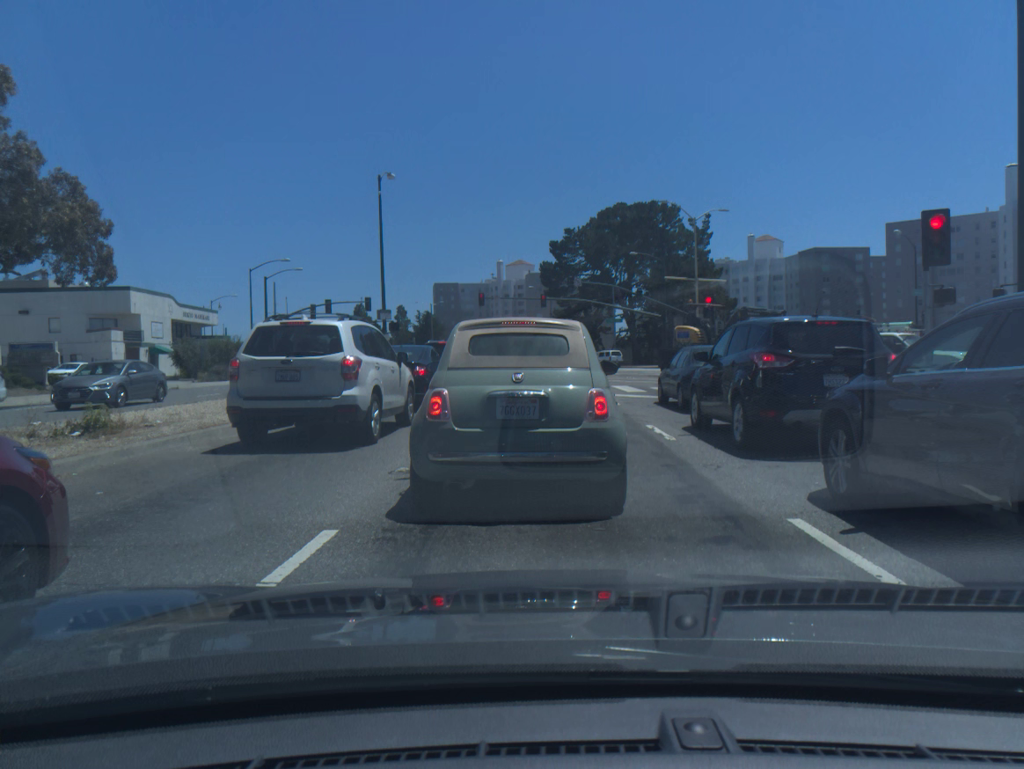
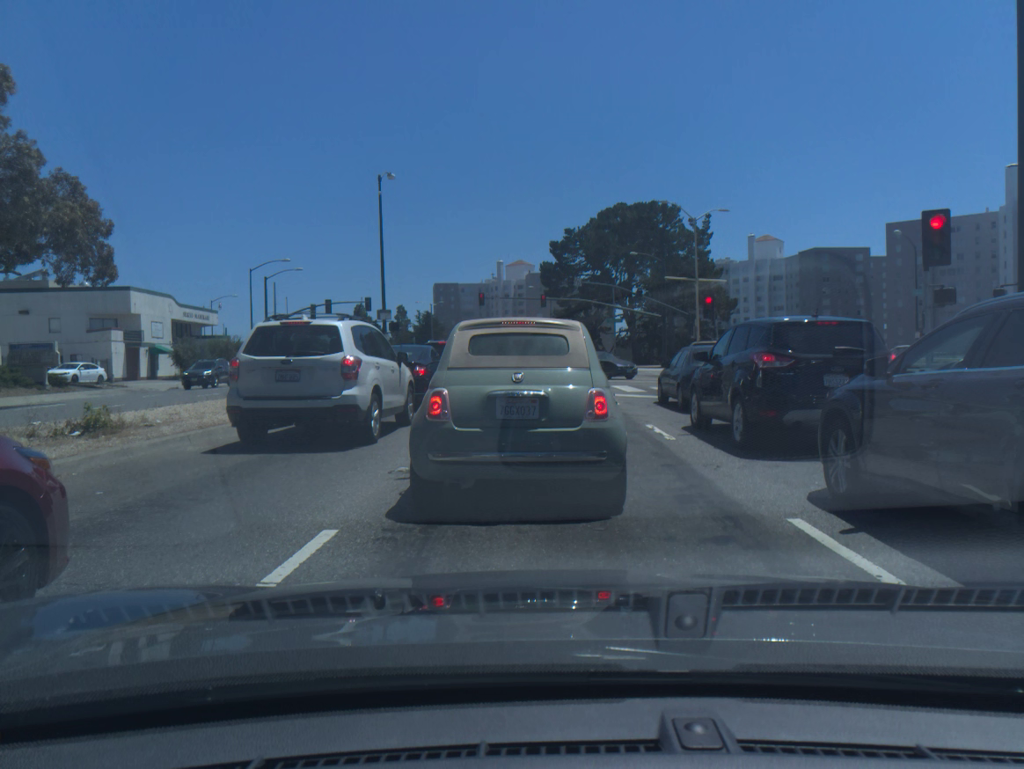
(+0.1, 0.0) m; 0°
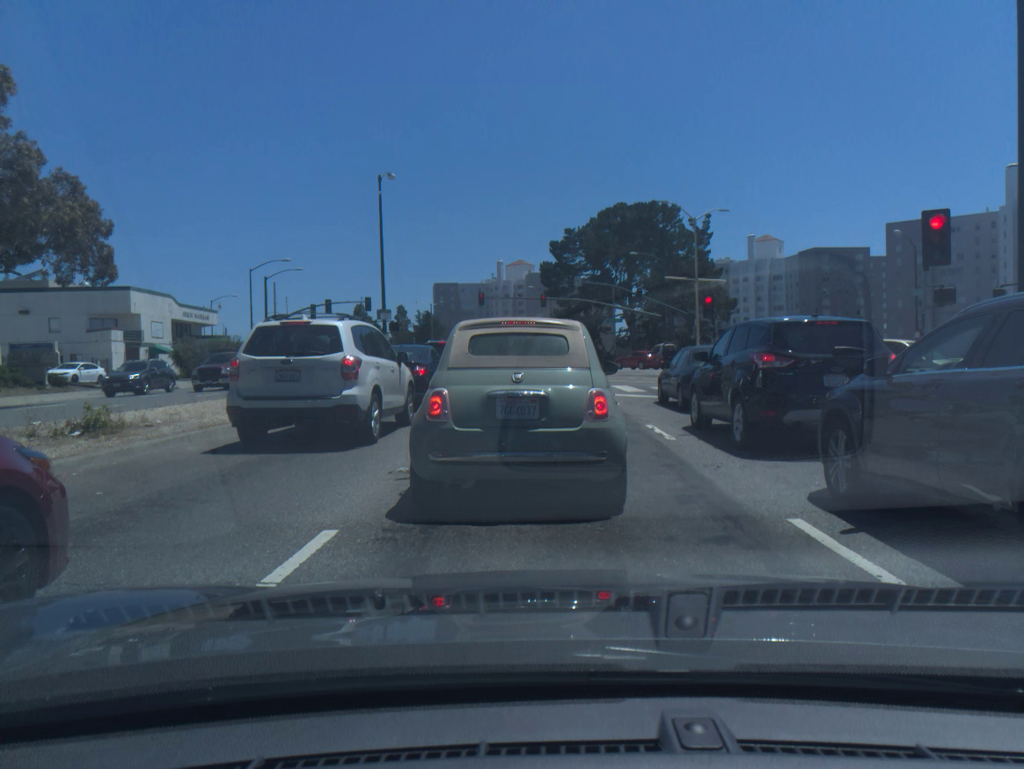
(0.0, 0.0) m; 0°
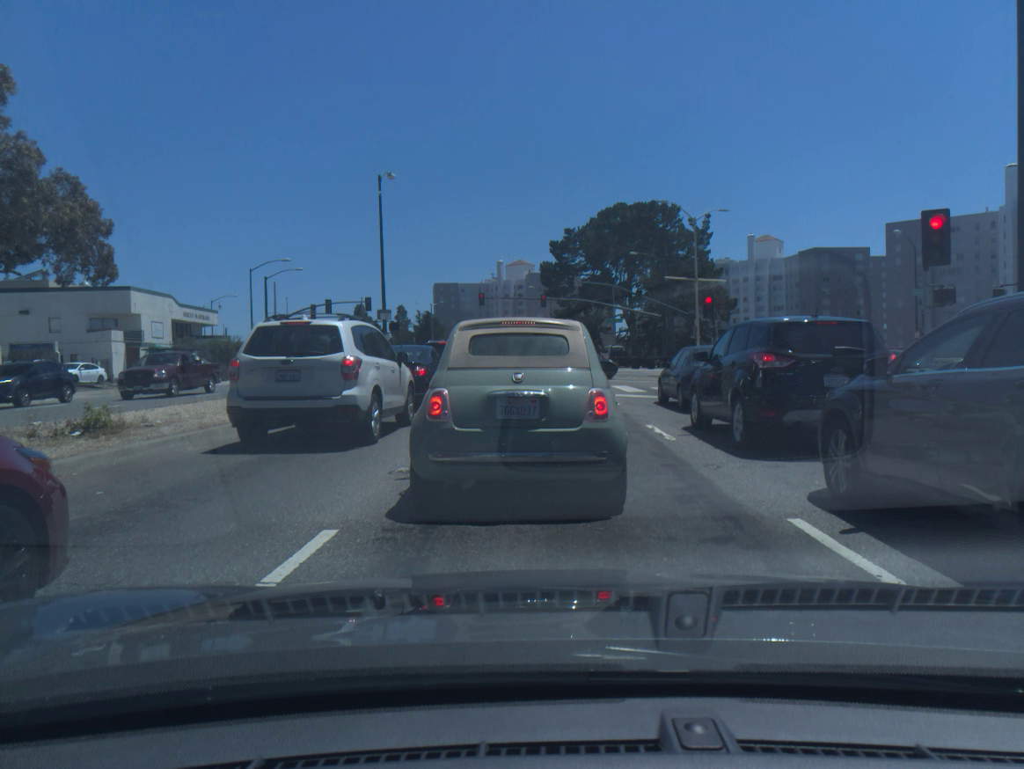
(0.0, 0.0) m; 0°
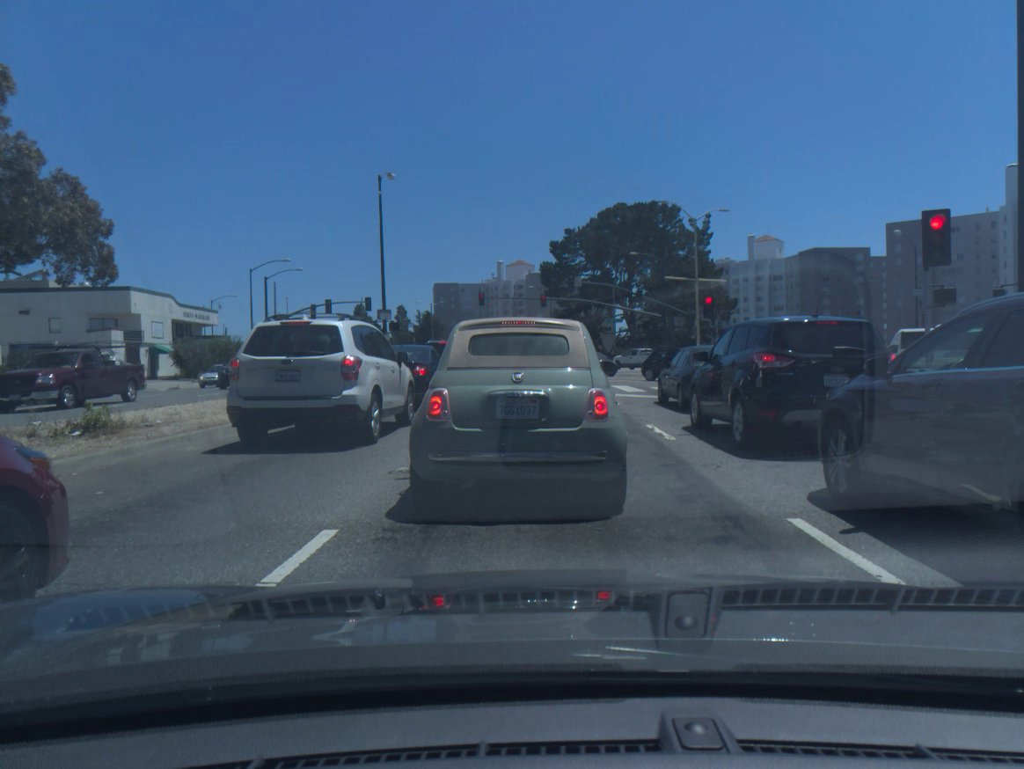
(0.0, 0.0) m; 0°
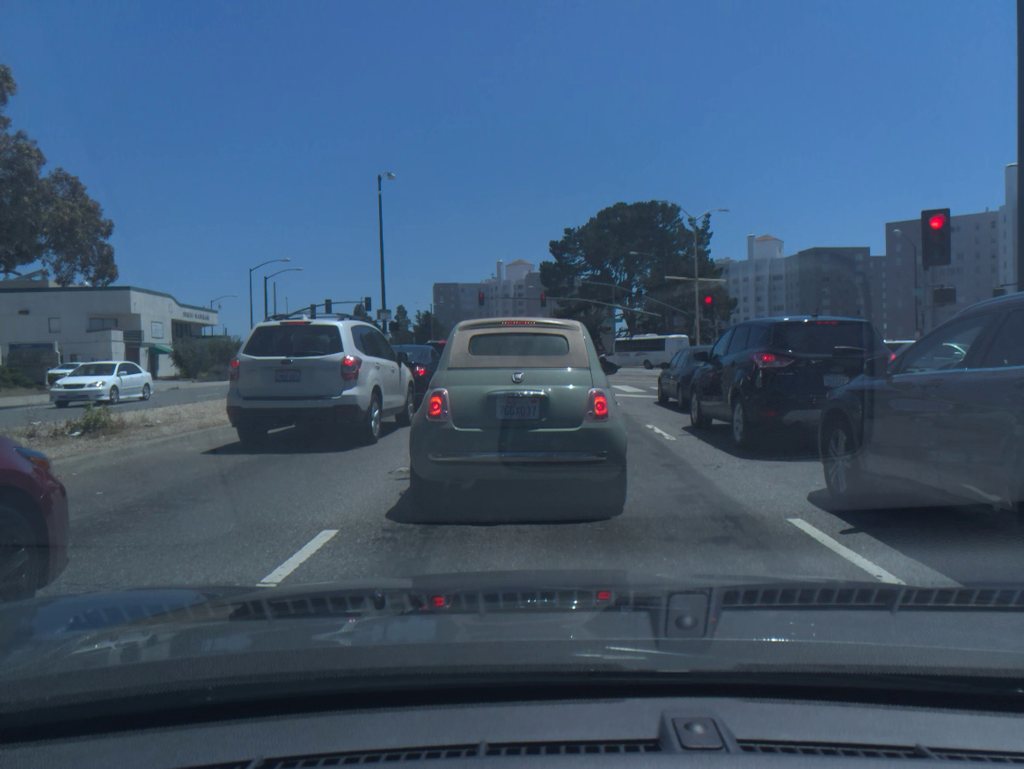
(-0.1, +0.1) m; 0°
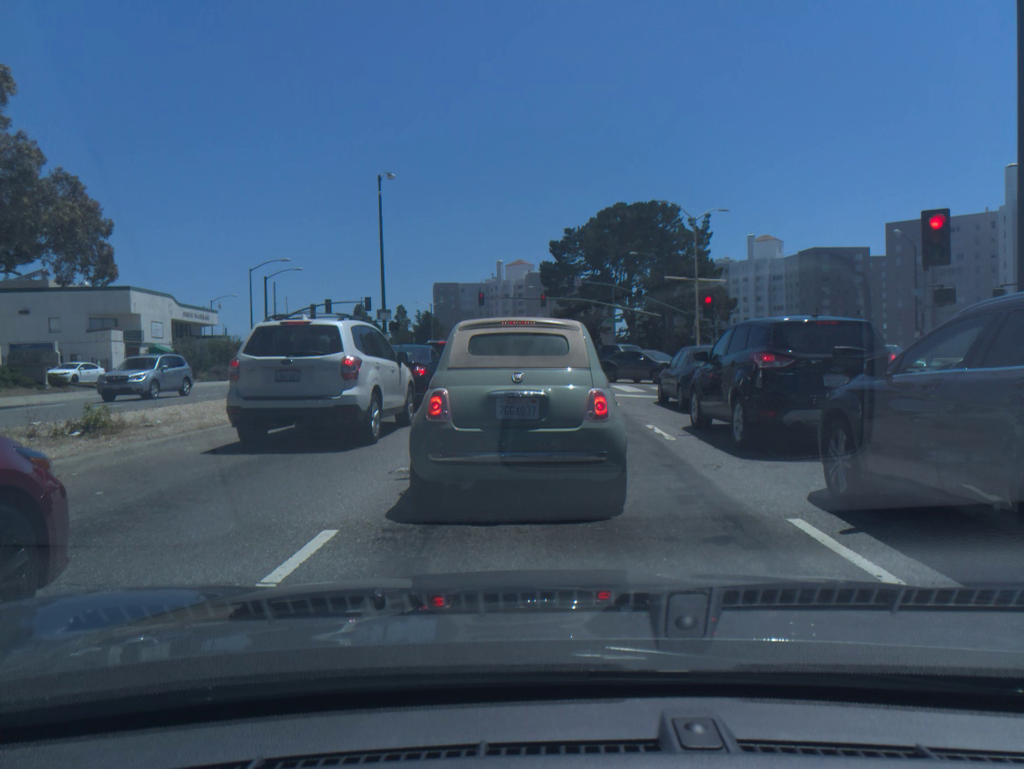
(0.0, 0.0) m; 0°
